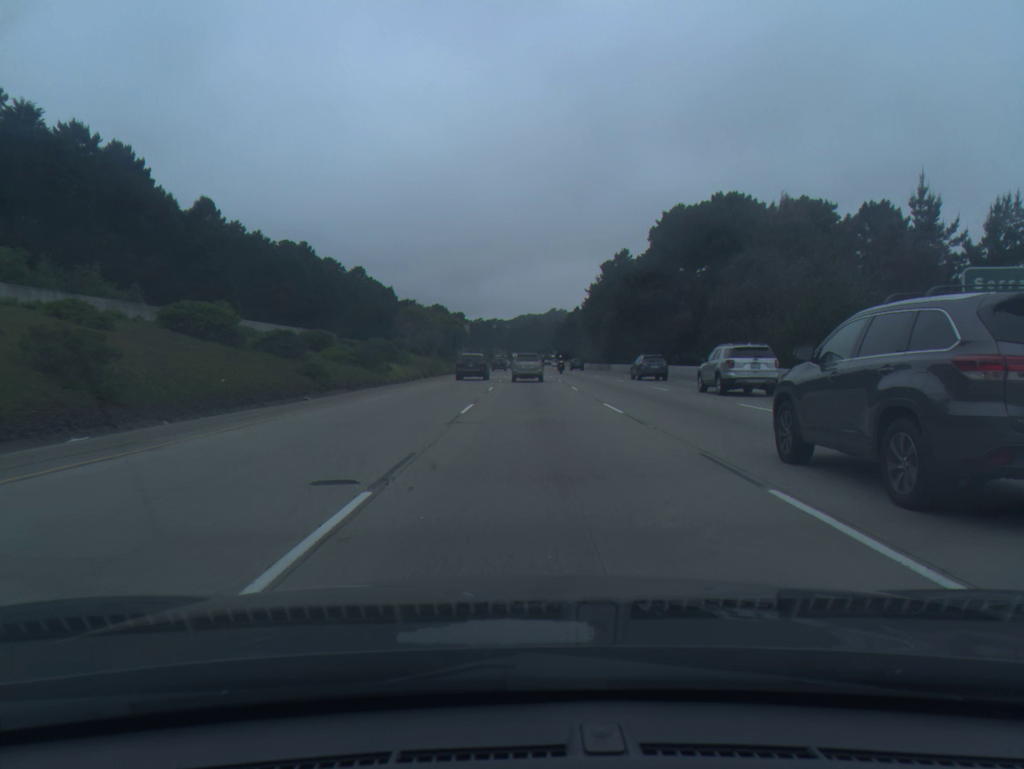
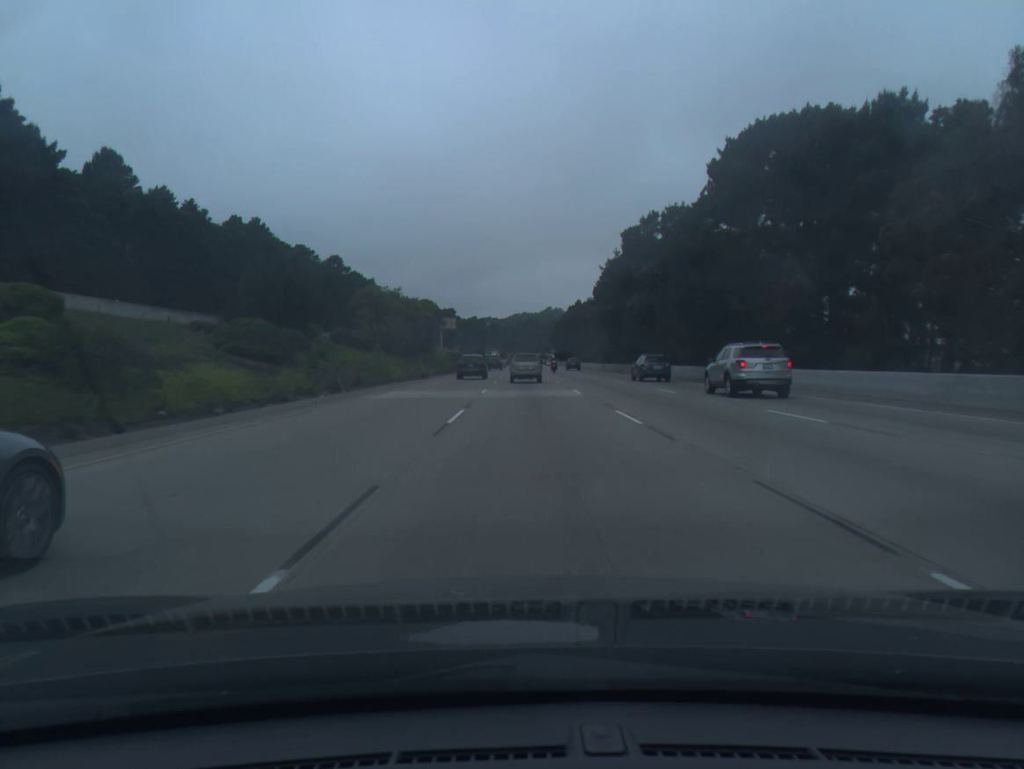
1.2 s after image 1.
(+0.1, +31.9) m; 0°
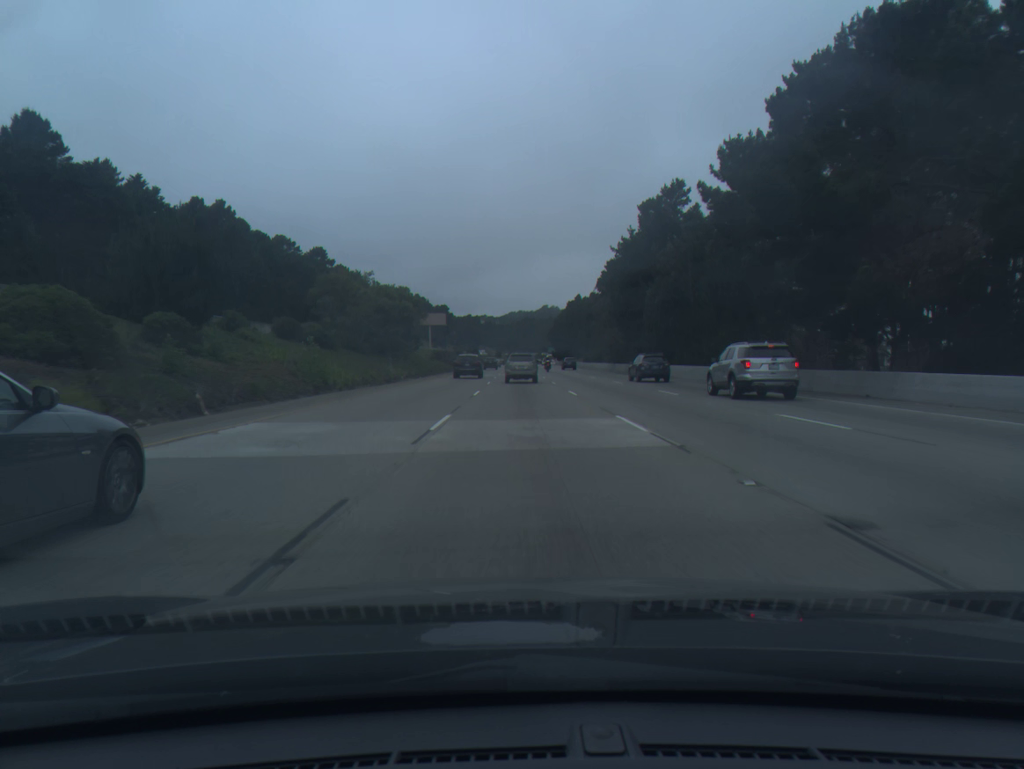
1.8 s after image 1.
(0.0, +16.1) m; 0°
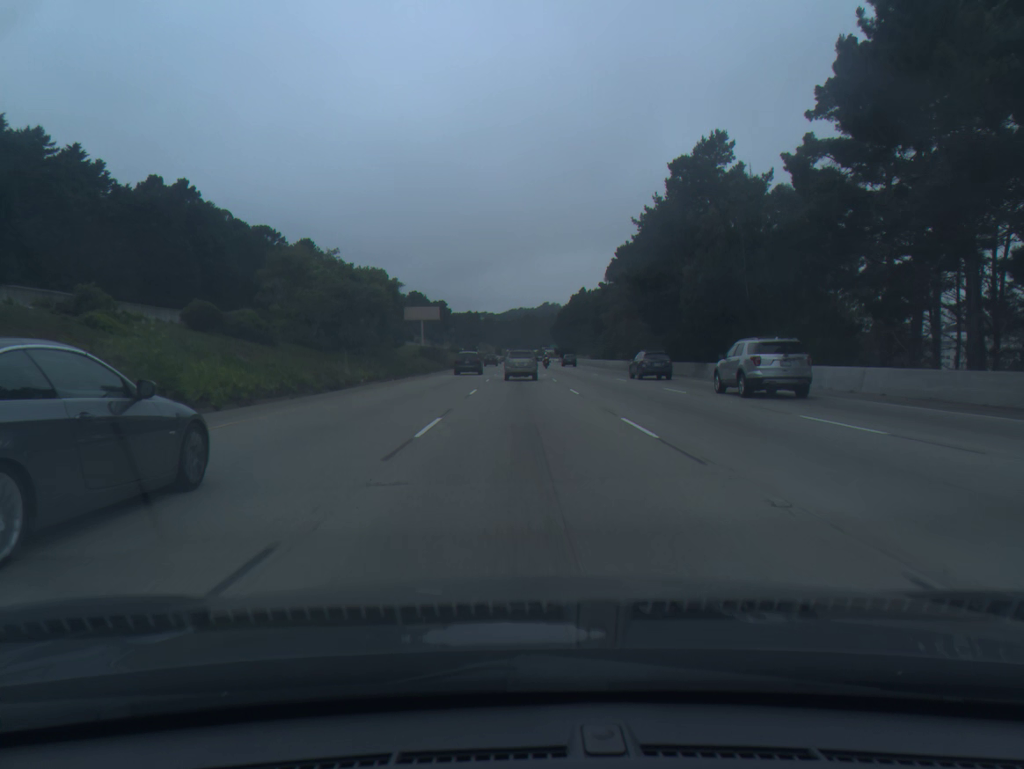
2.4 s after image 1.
(0.0, +16.2) m; 0°
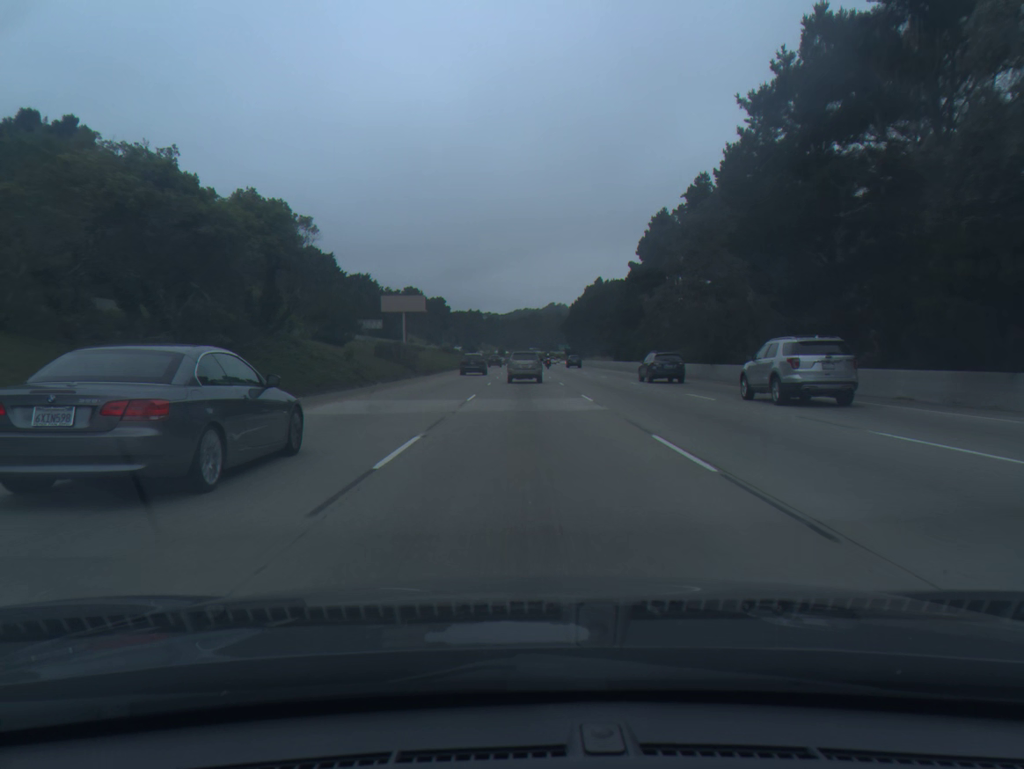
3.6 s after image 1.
(-0.1, +32.6) m; 0°
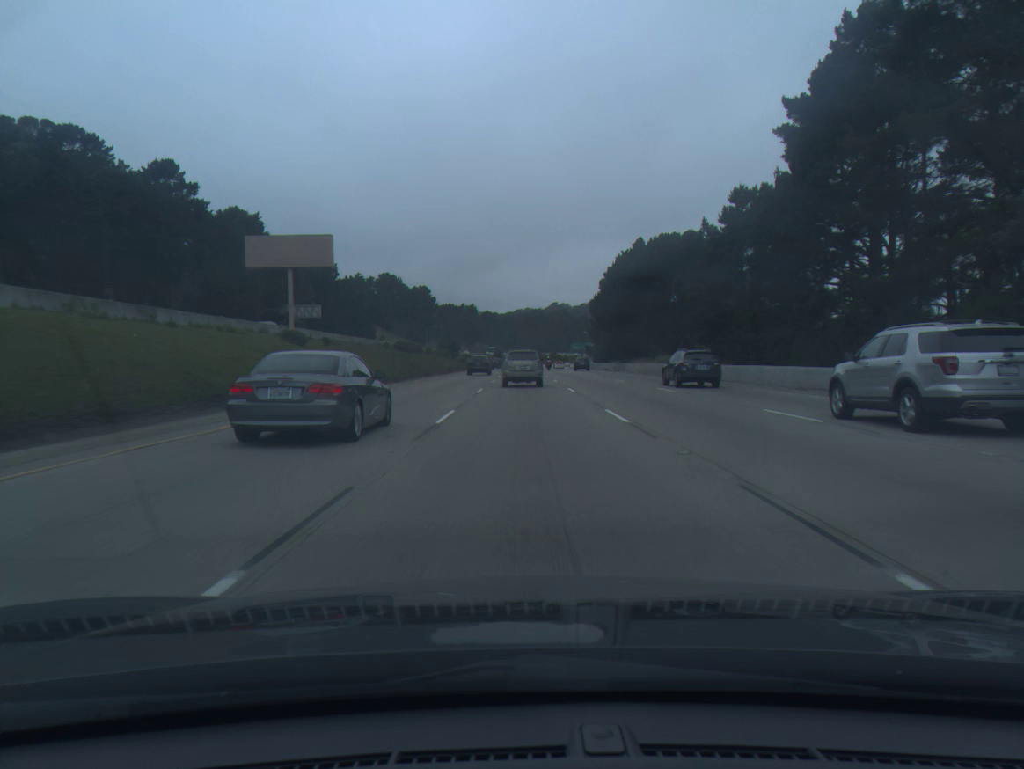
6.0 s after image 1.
(+0.1, +66.5) m; 0°
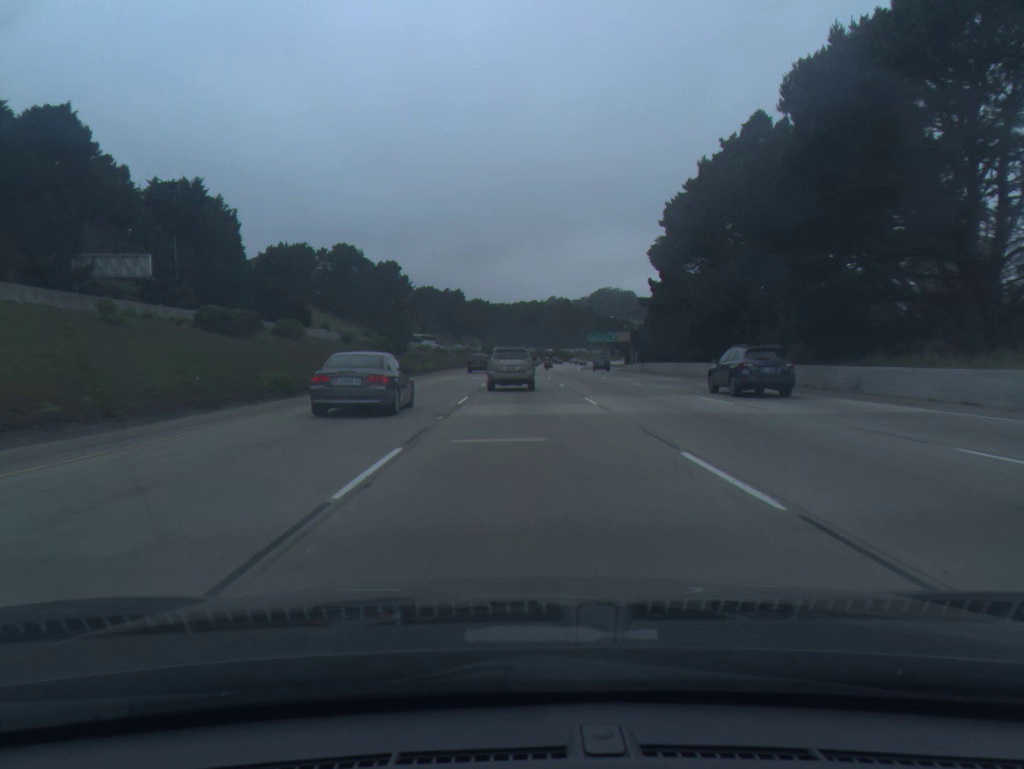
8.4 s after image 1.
(+0.1, +67.0) m; 0°
